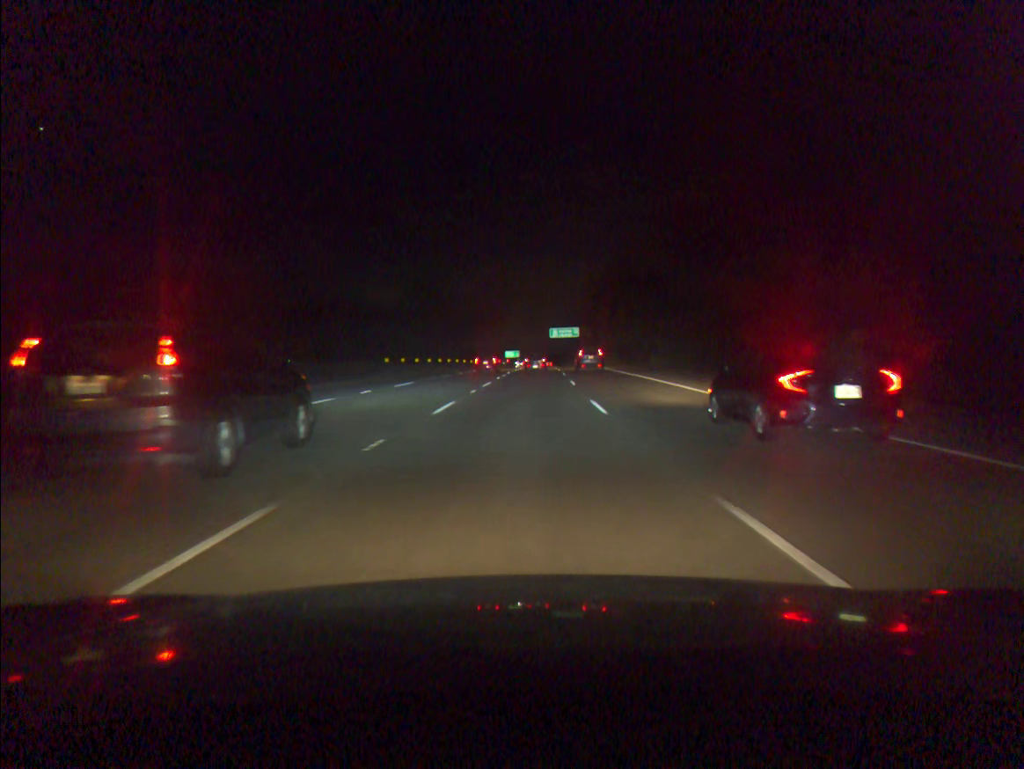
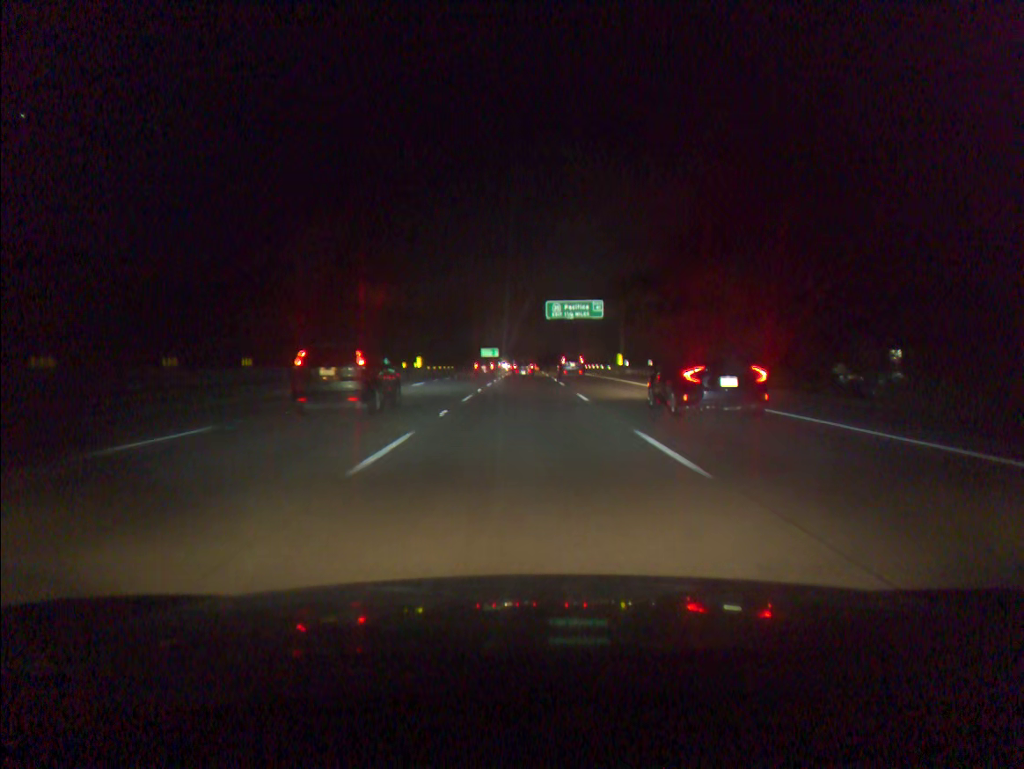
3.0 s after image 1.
(+1.8, +81.7) m; +1°
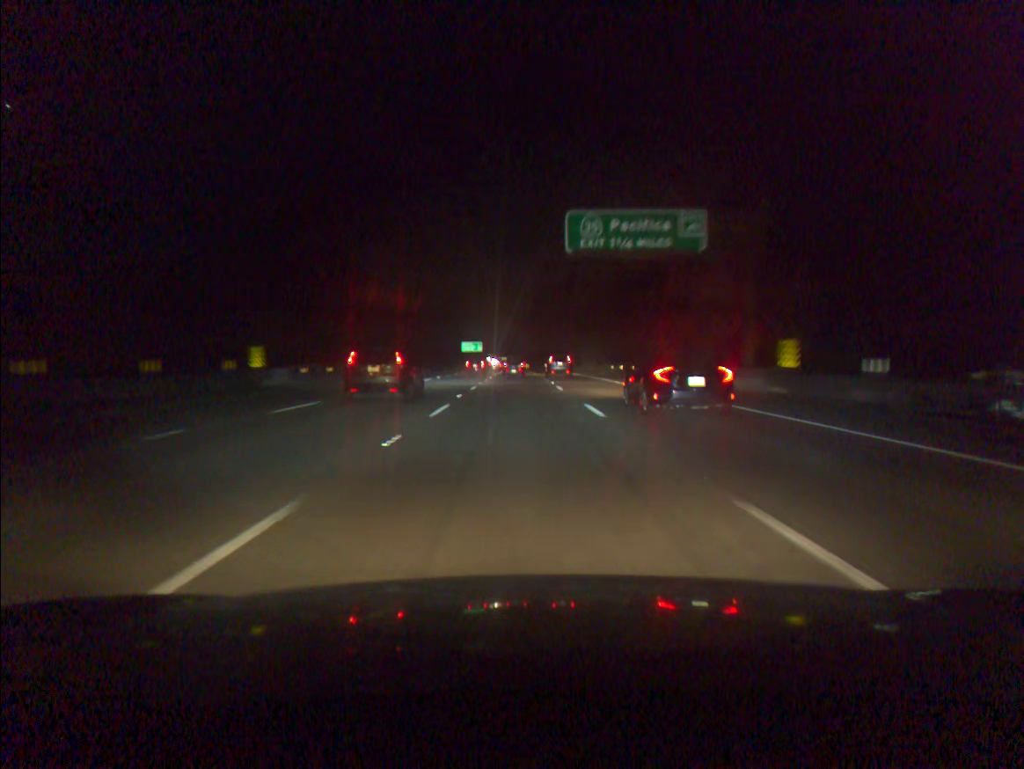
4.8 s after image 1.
(+0.4, +50.2) m; +1°
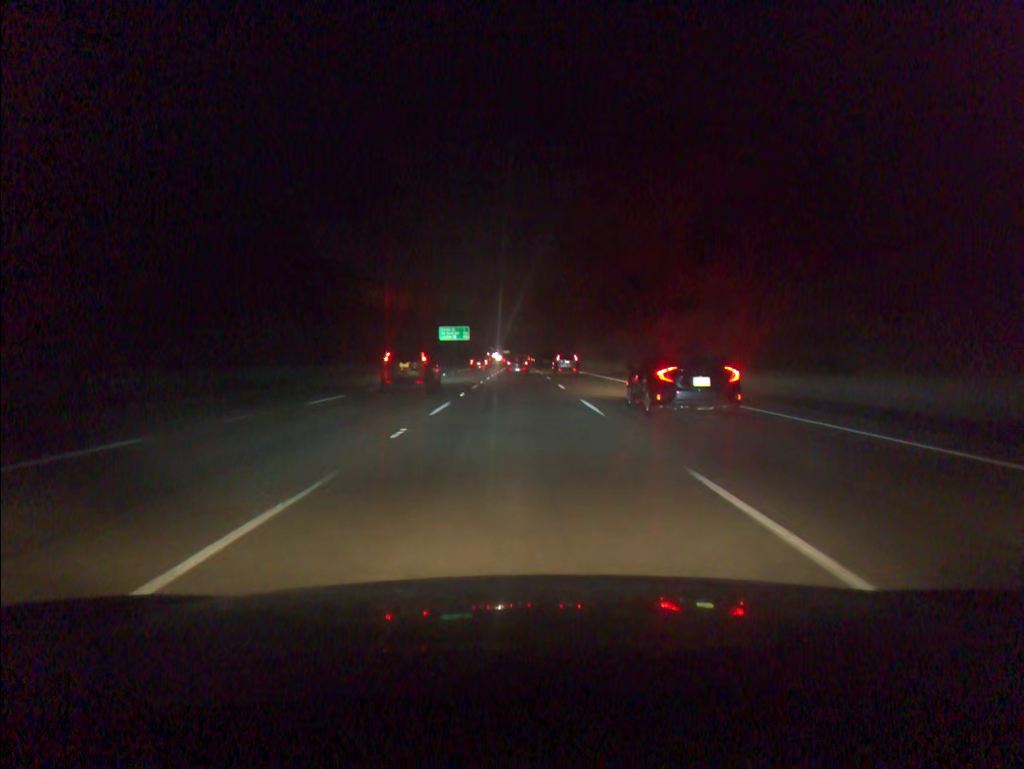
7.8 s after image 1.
(-0.3, +85.0) m; 0°
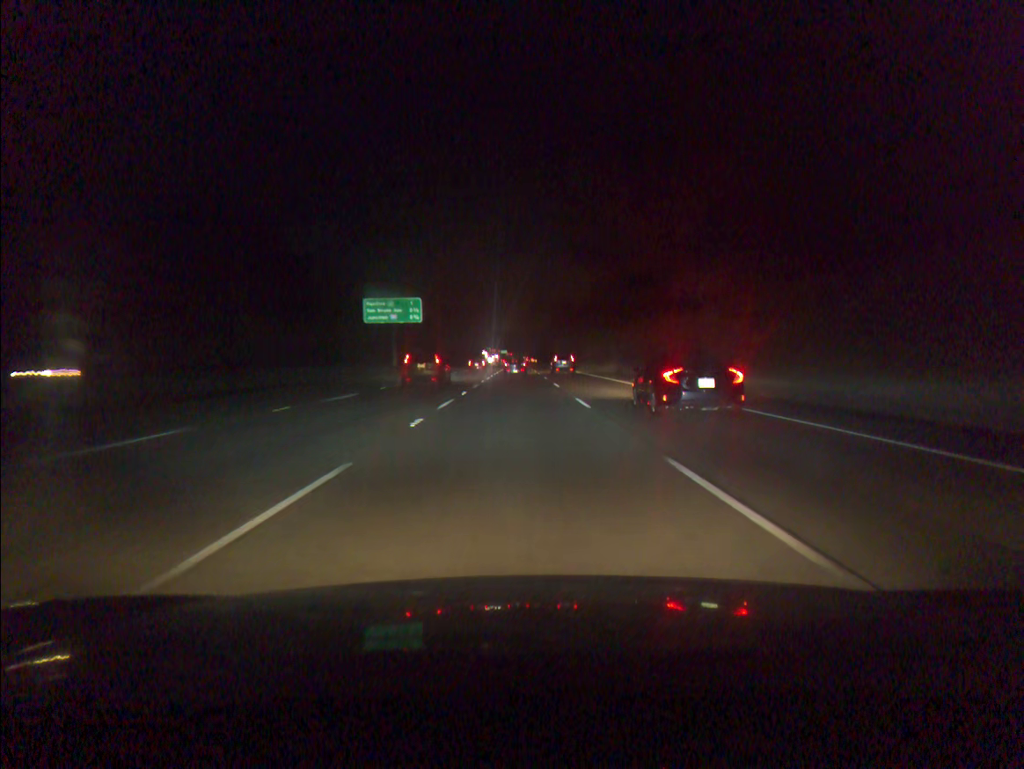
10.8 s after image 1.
(-0.1, +85.1) m; 0°
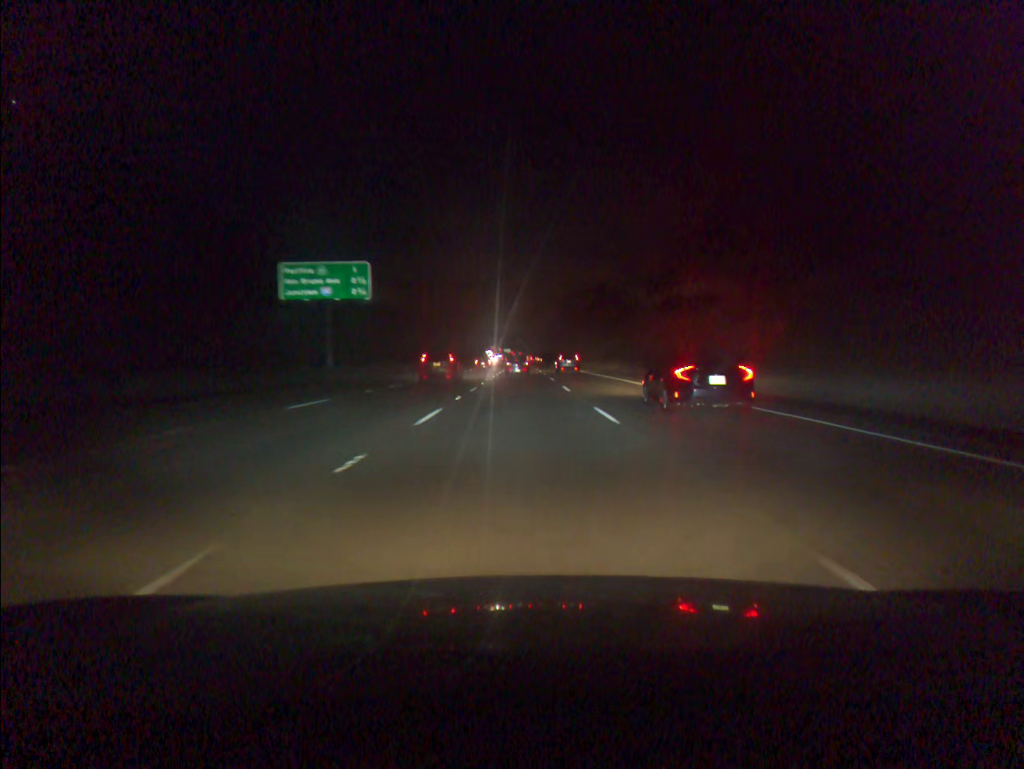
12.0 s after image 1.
(0.0, +34.0) m; 0°
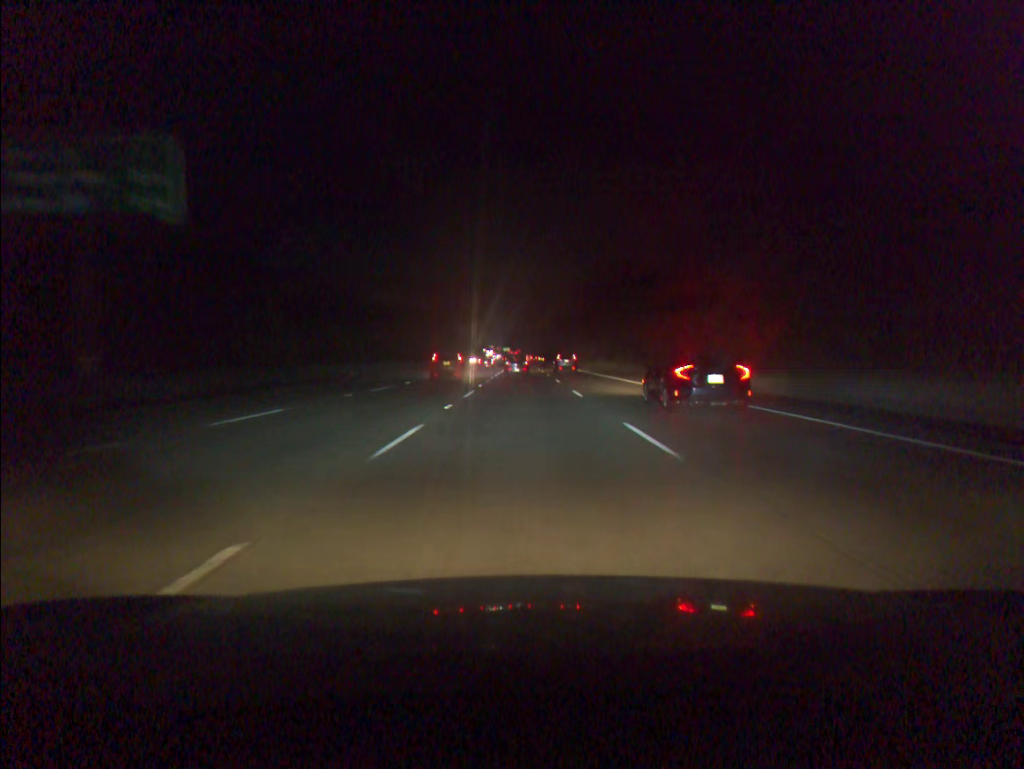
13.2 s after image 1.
(0.0, +33.9) m; 0°
